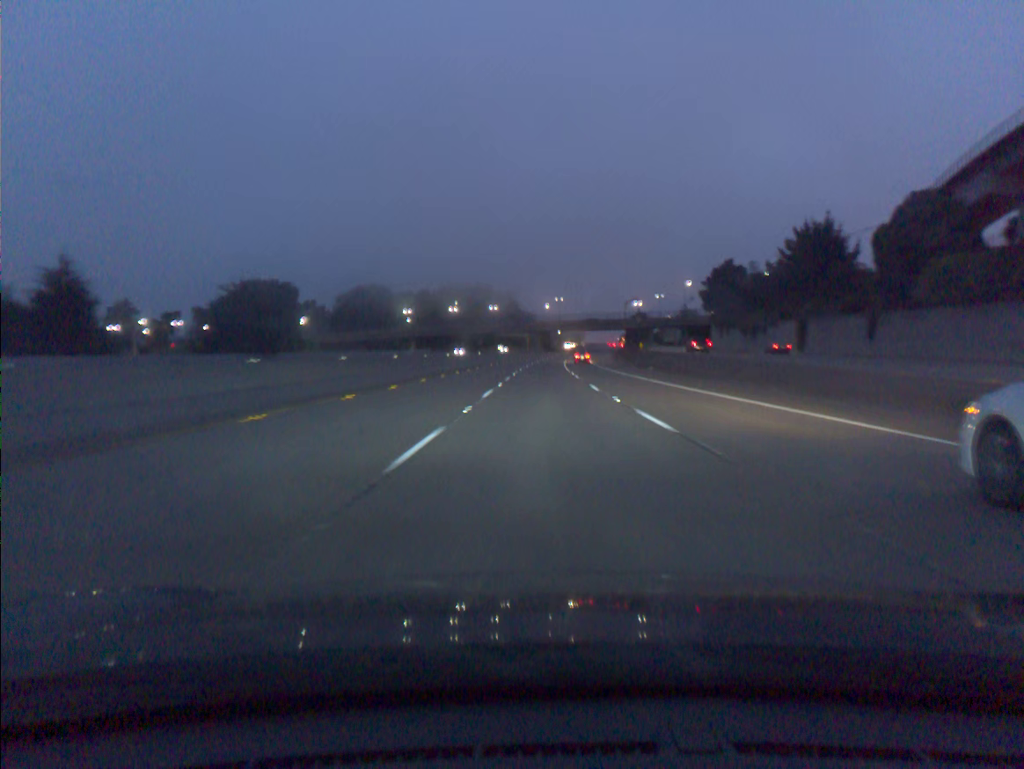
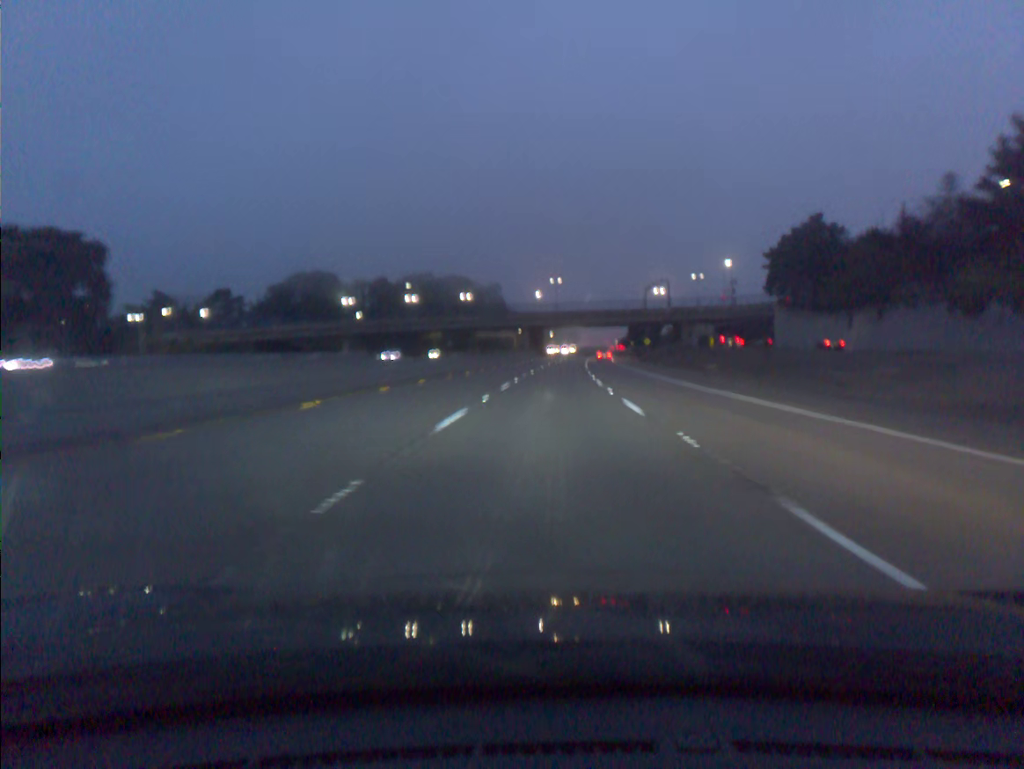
(+0.3, +68.6) m; +1°
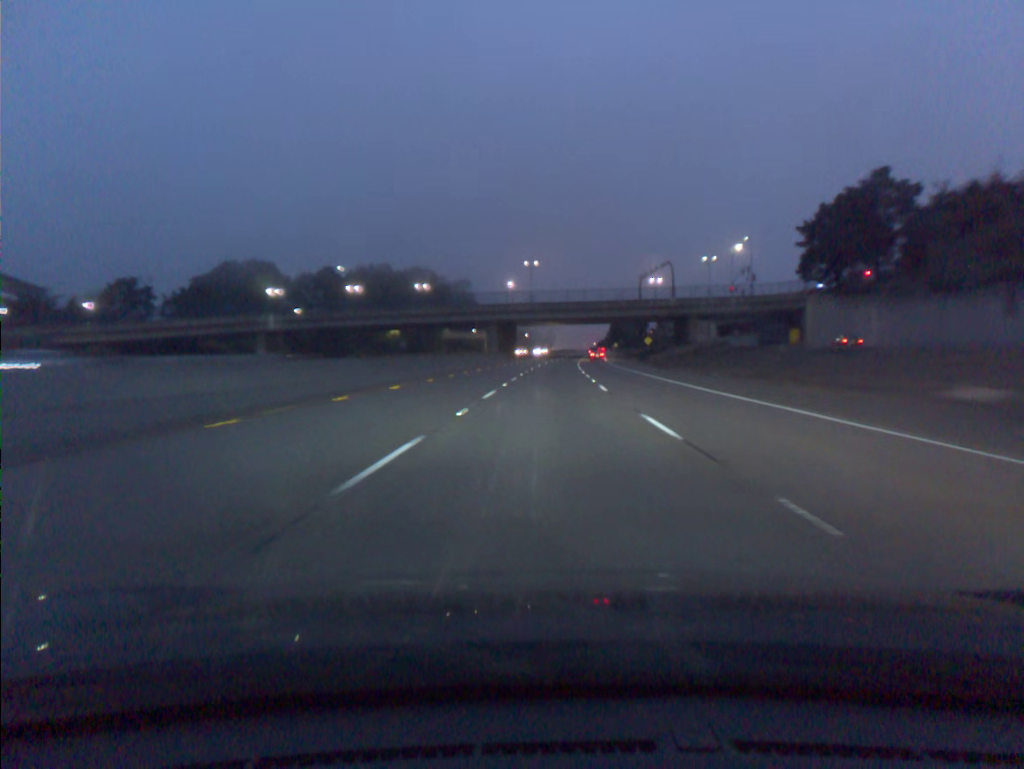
(+0.6, +34.0) m; +2°
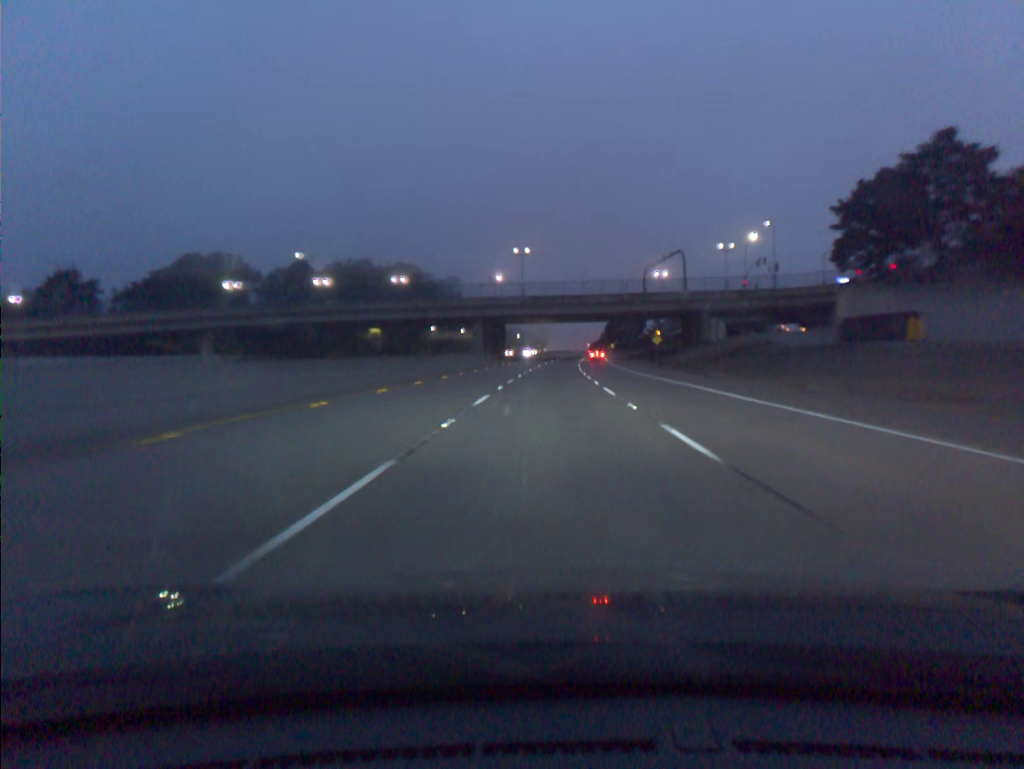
(+0.1, +16.9) m; +1°
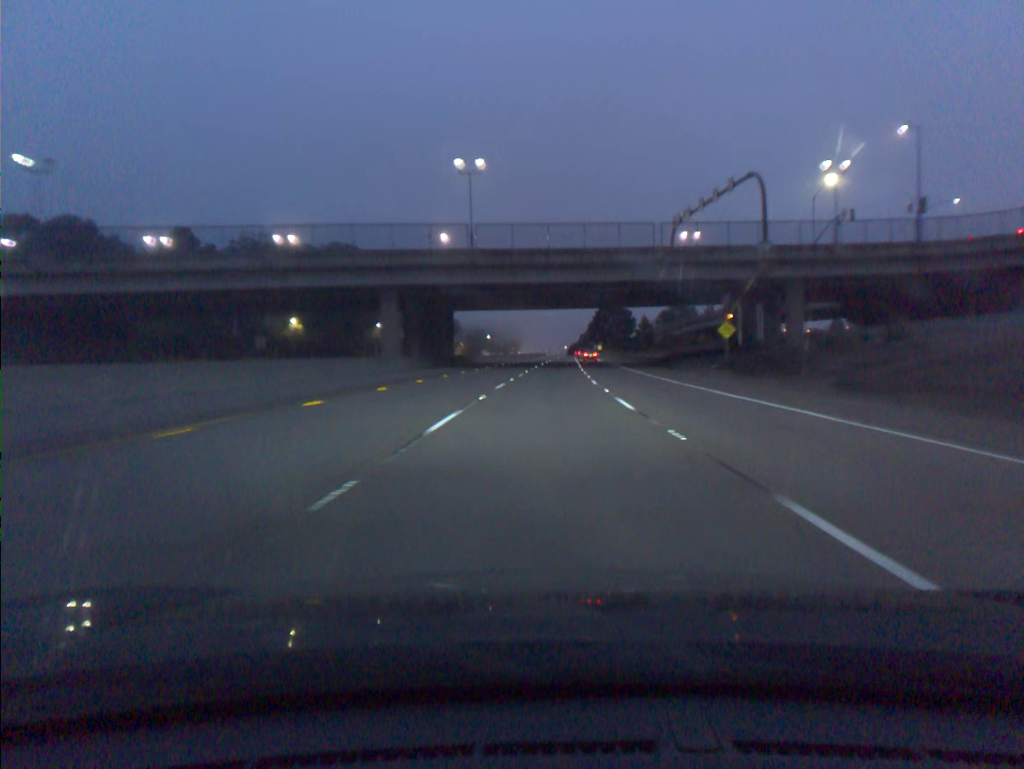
(+0.8, +50.4) m; +2°
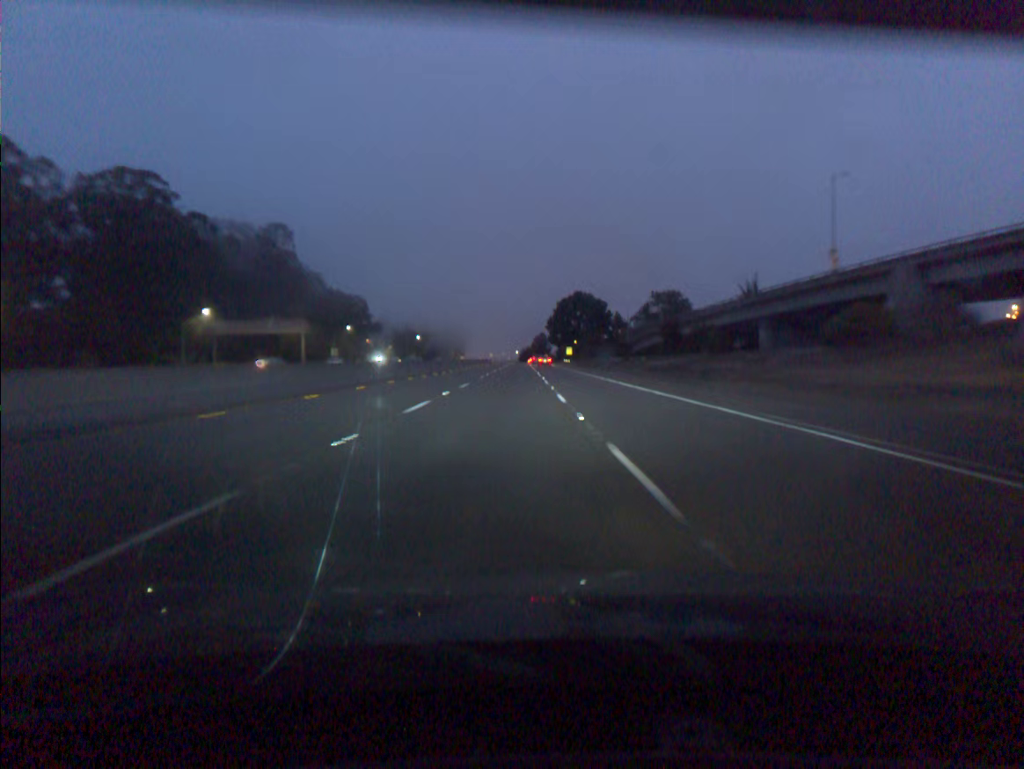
(+2.9, +83.1) m; +4°
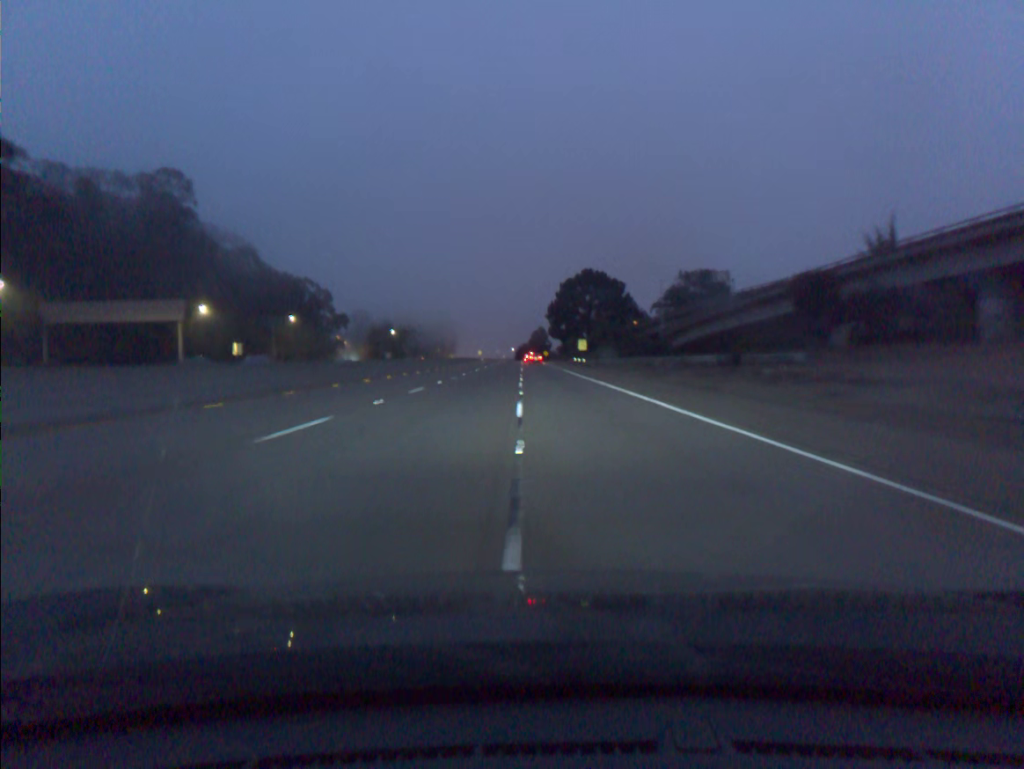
(+0.1, +49.1) m; 0°
